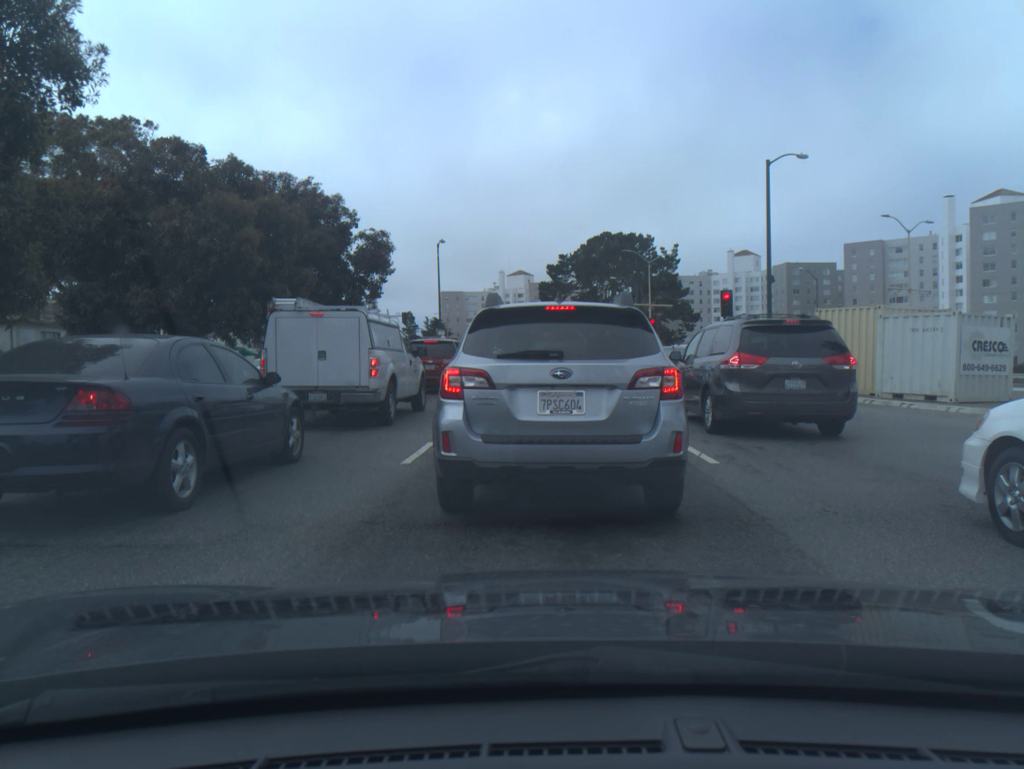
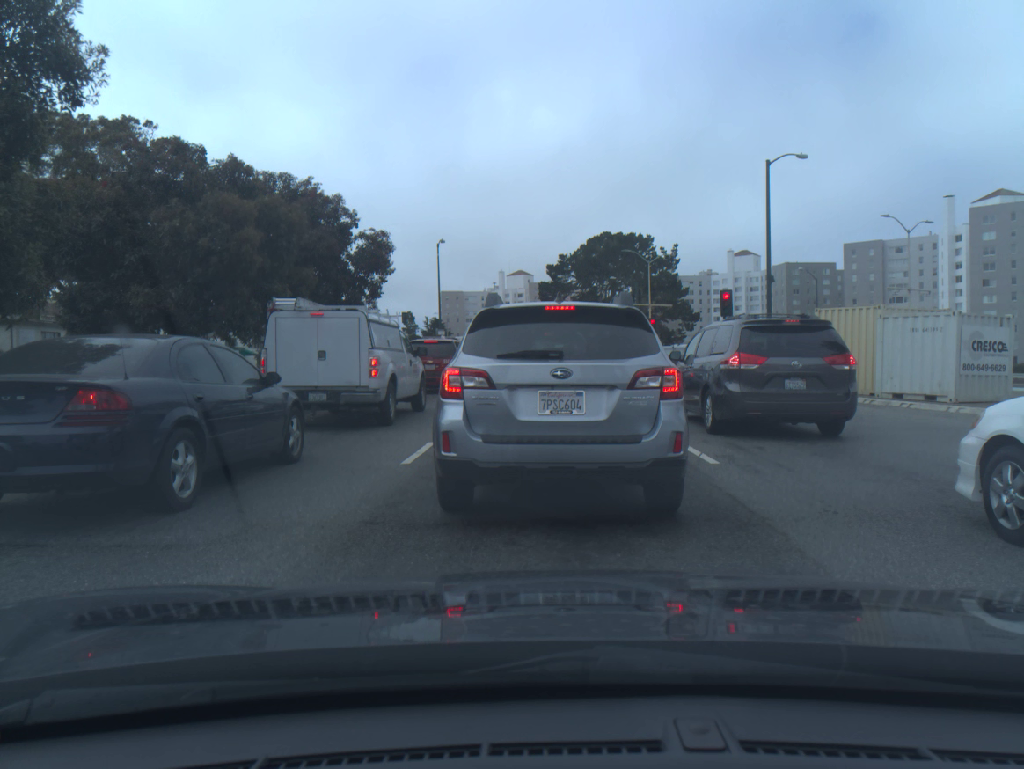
(0.0, 0.0) m; 0°
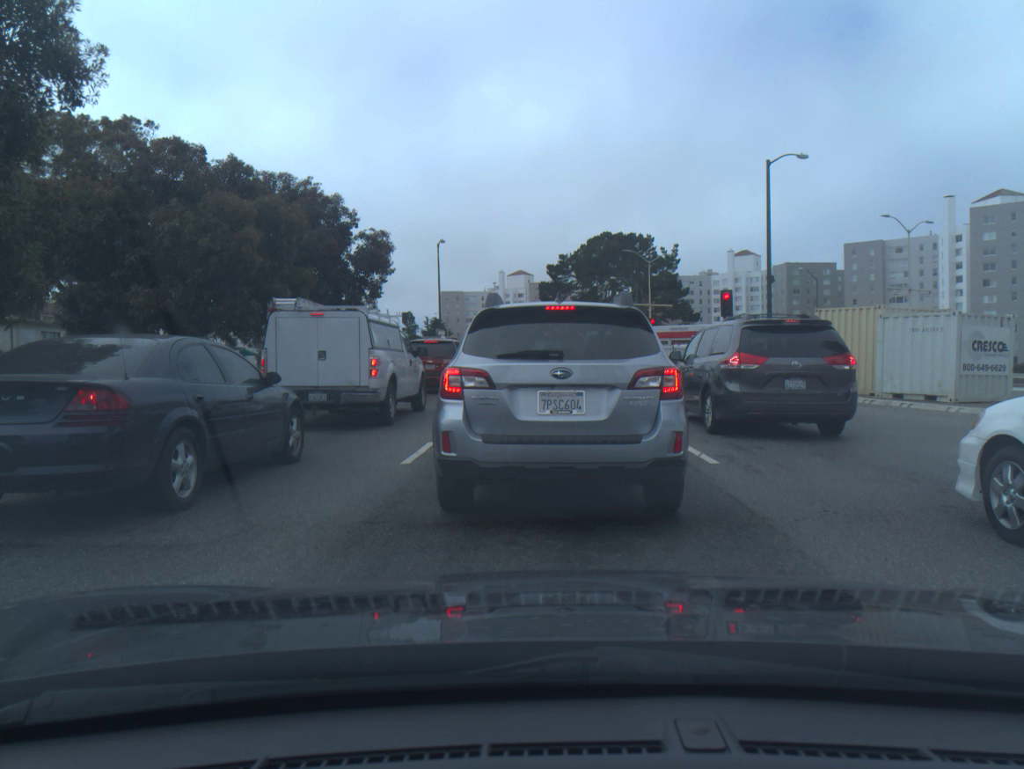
(0.0, 0.0) m; 0°
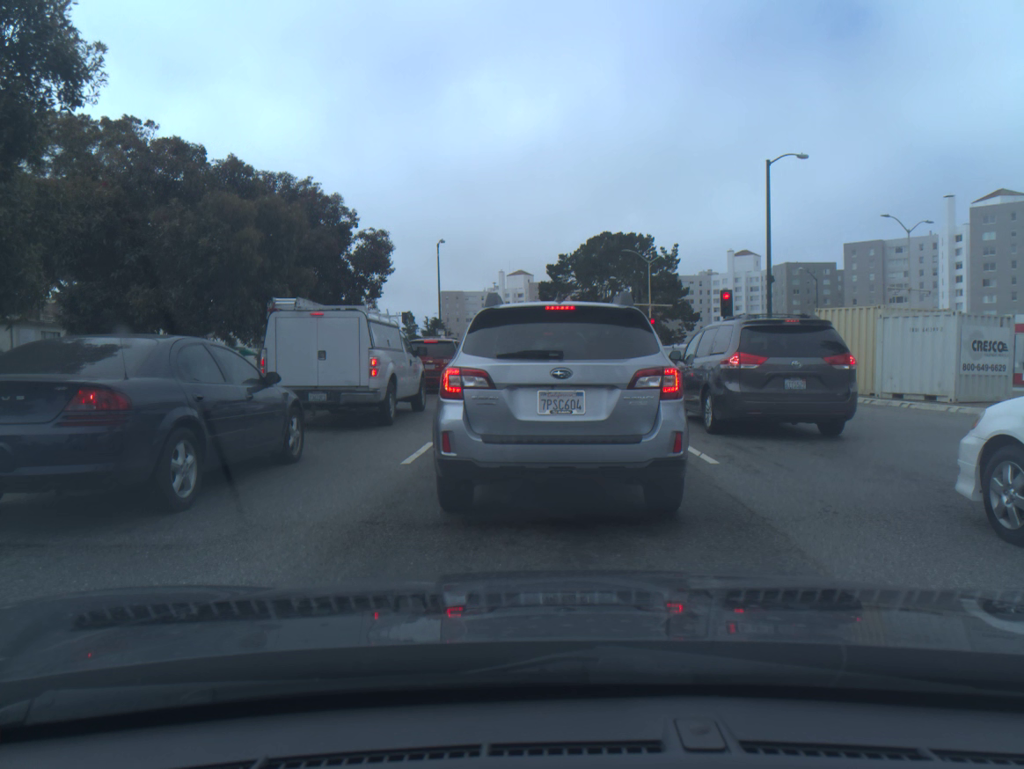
(0.0, 0.0) m; 0°
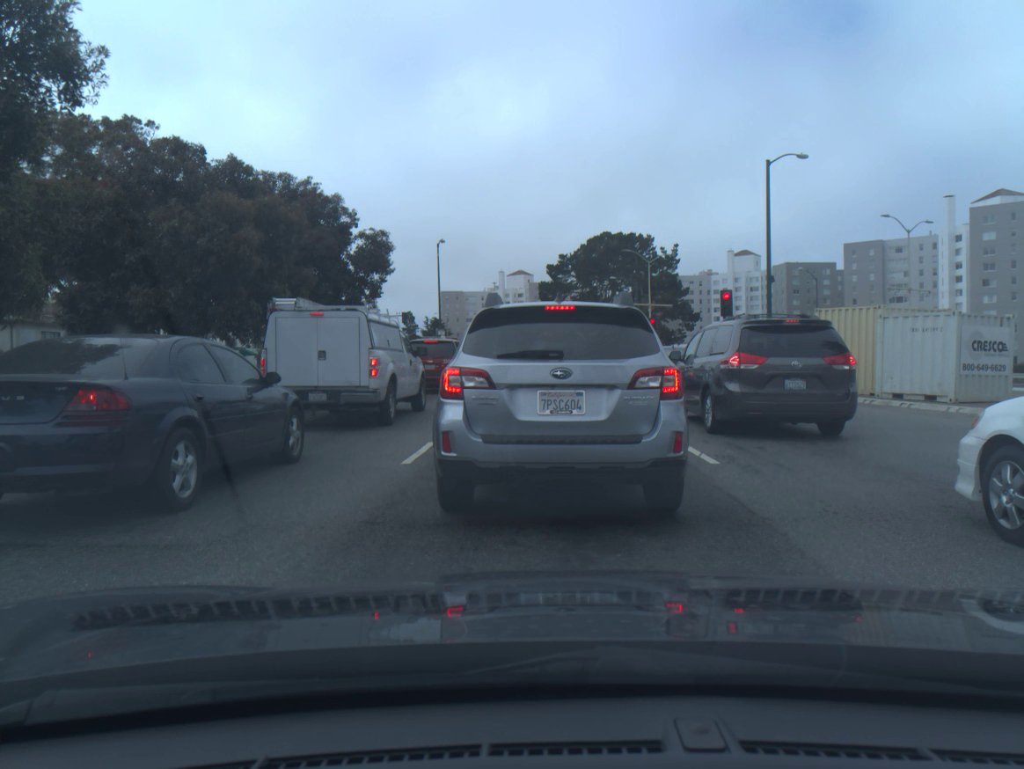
(0.0, 0.0) m; 0°
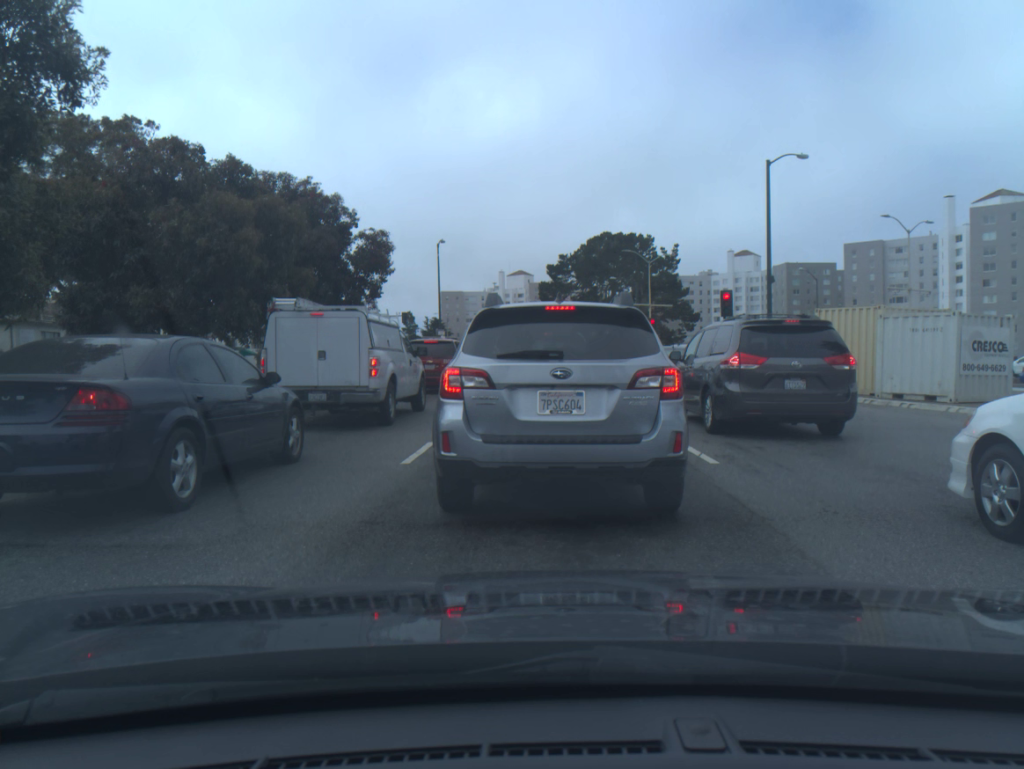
(0.0, 0.0) m; 0°
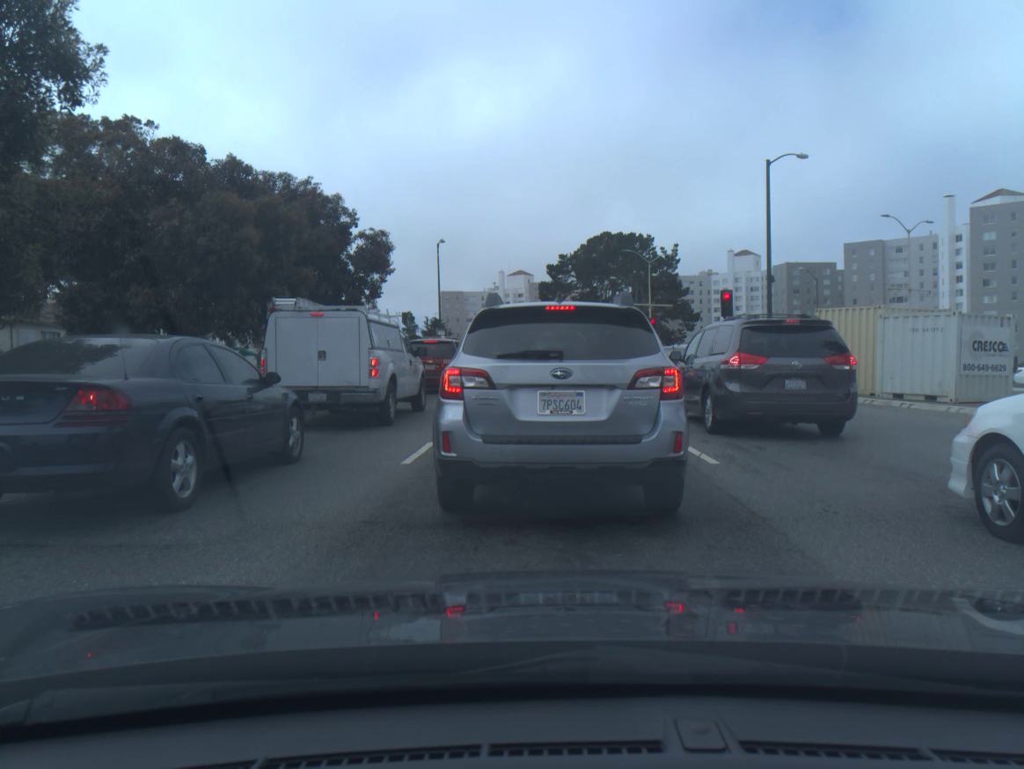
(0.0, 0.0) m; 0°
